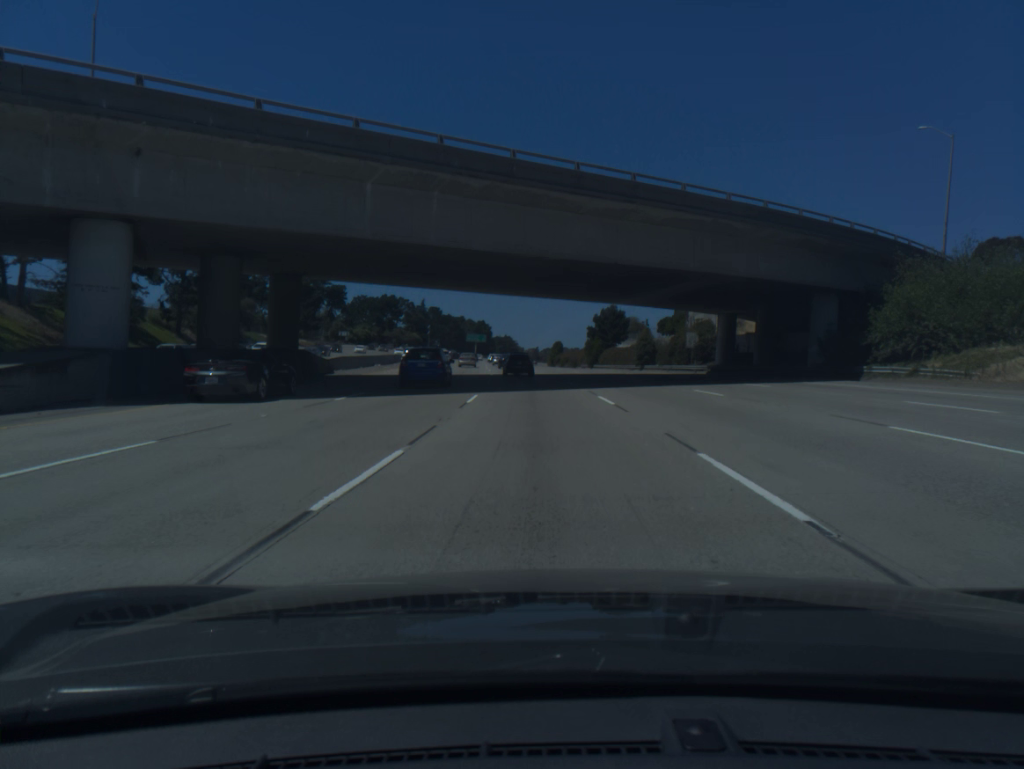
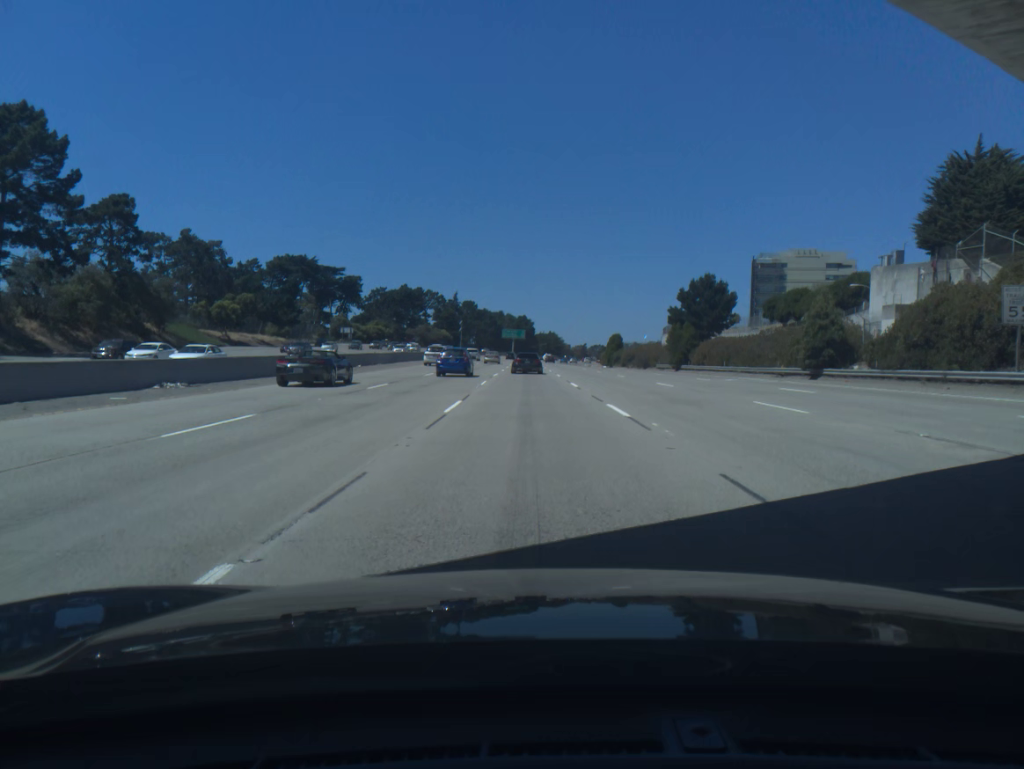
(-1.4, +47.6) m; -3°
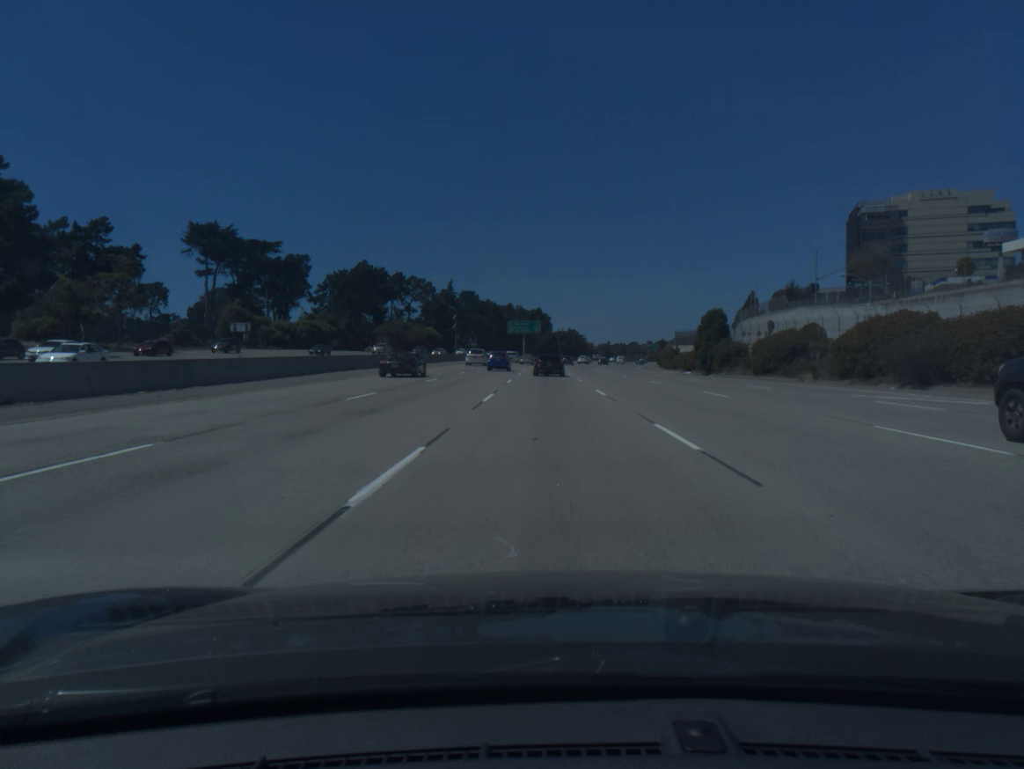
(-1.9, +77.5) m; -1°
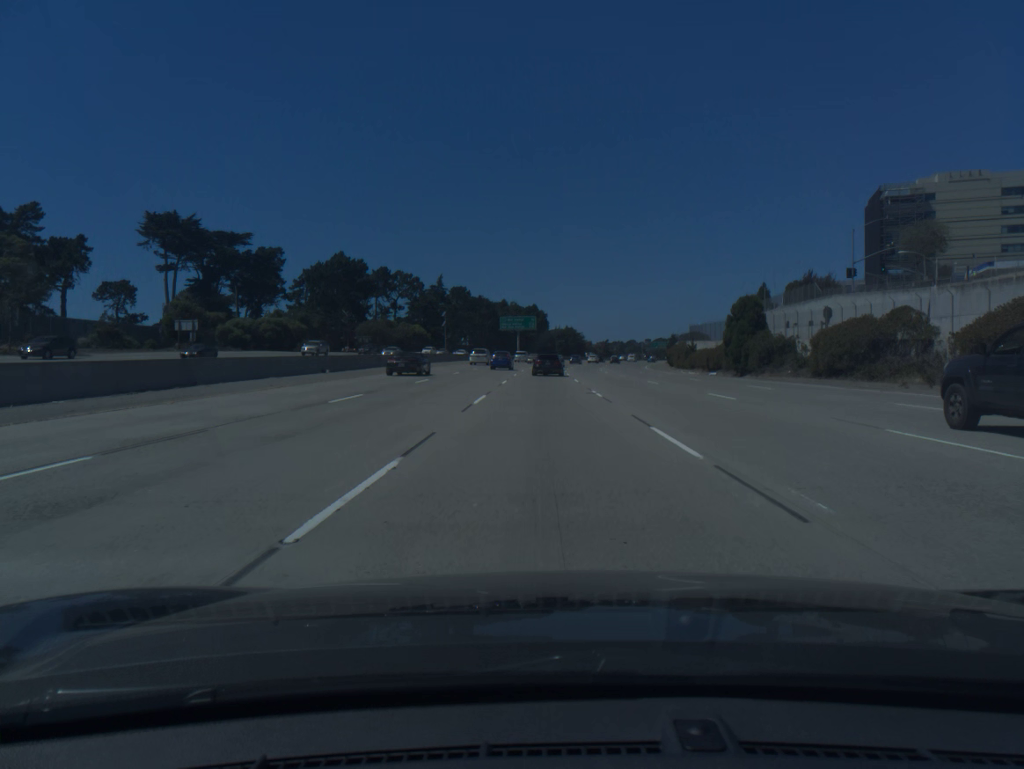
(0.0, +15.3) m; 0°
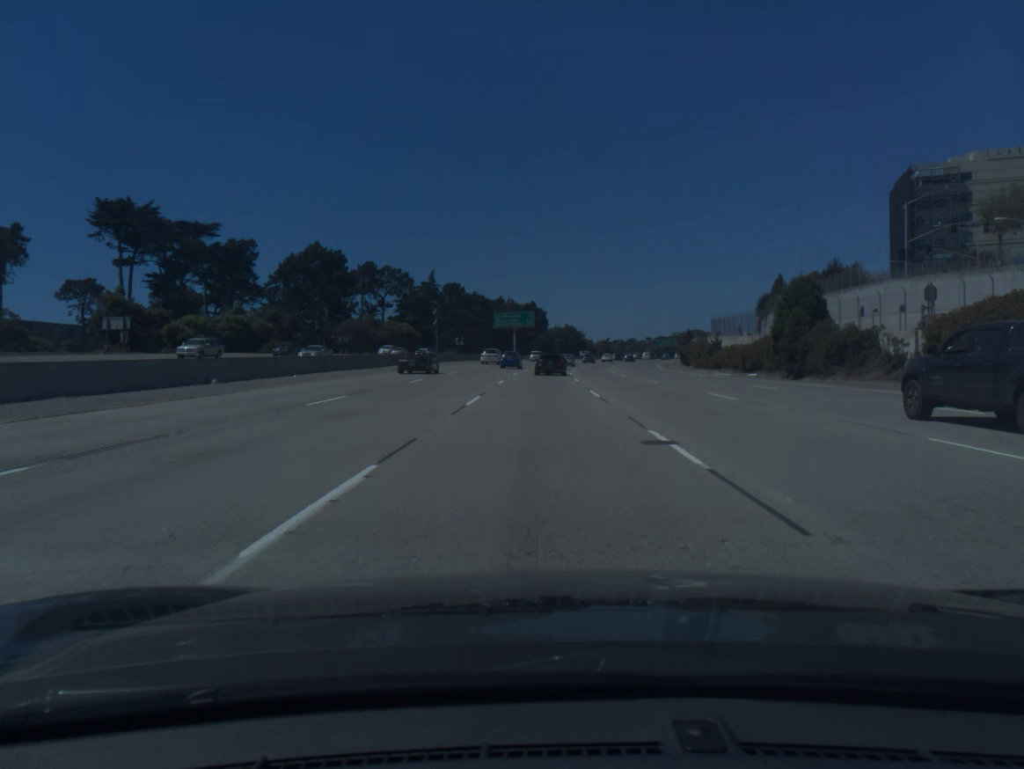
(0.0, +15.2) m; 0°
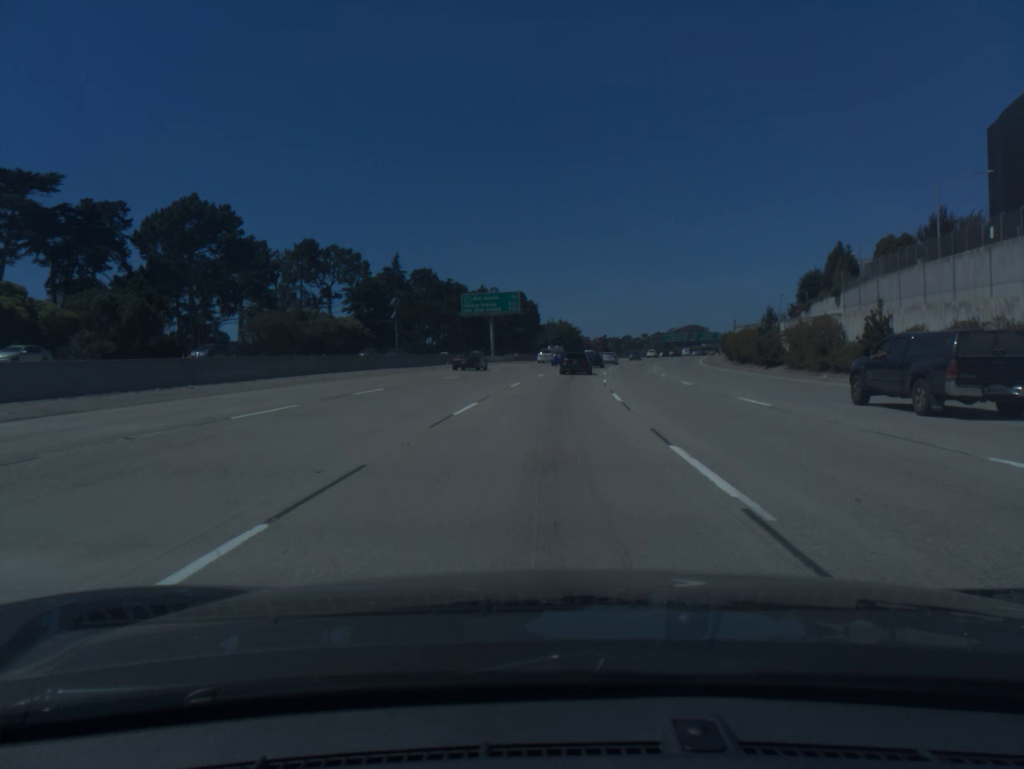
(0.0, +45.5) m; +1°
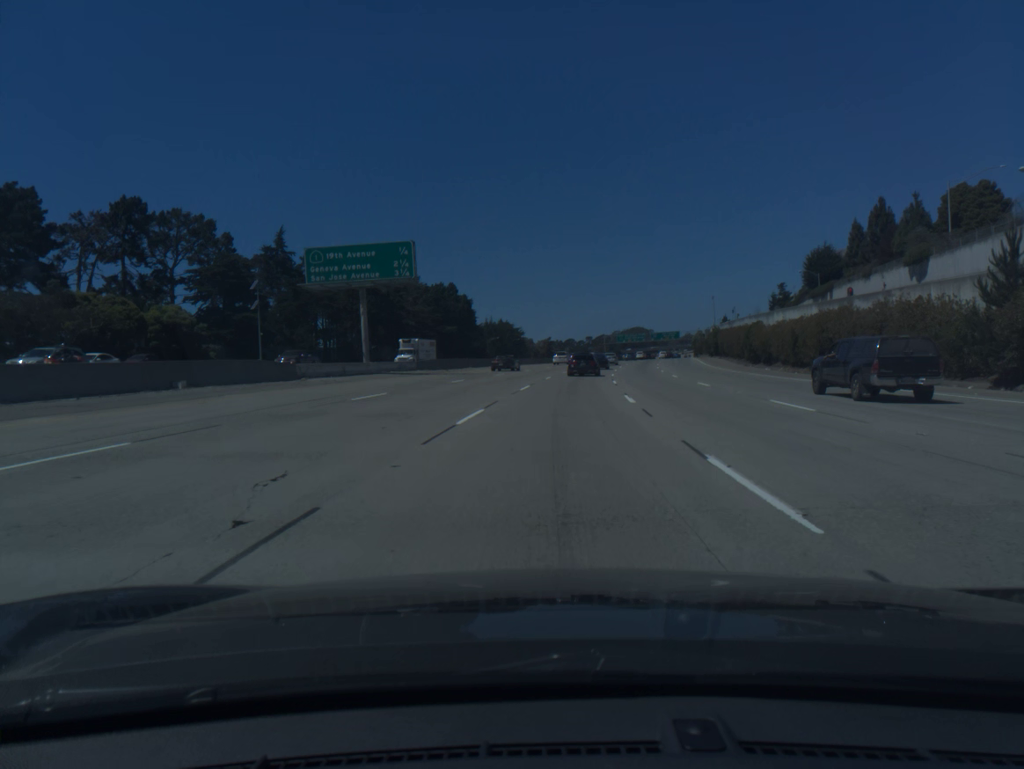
(+1.5, +45.0) m; +4°
